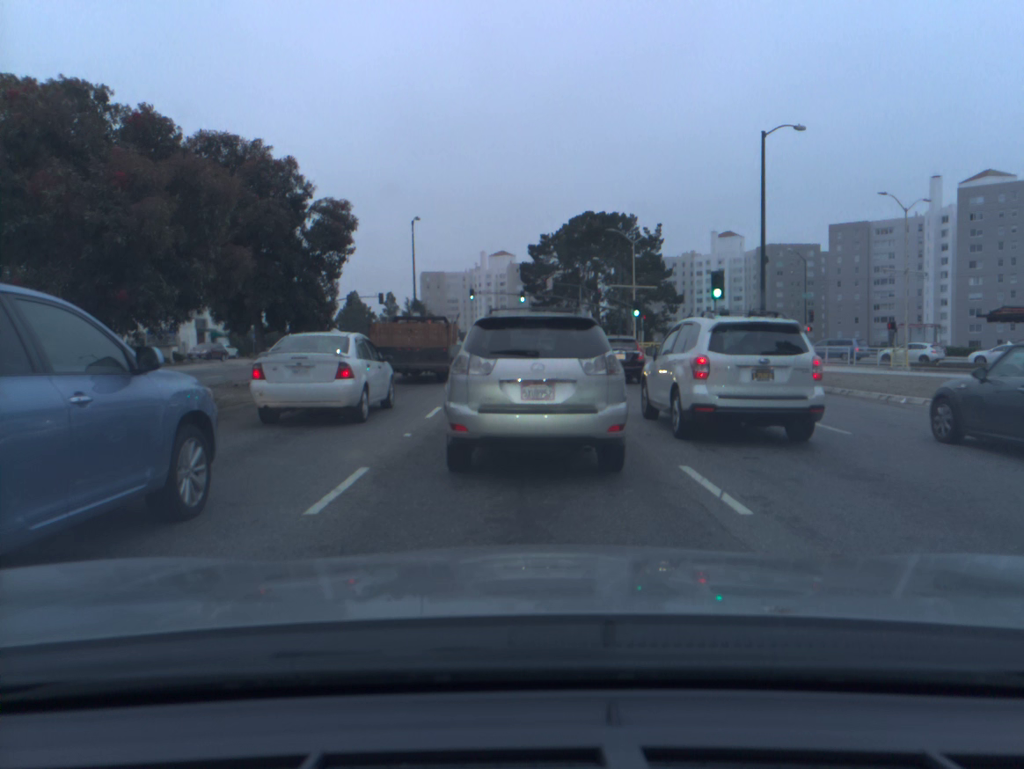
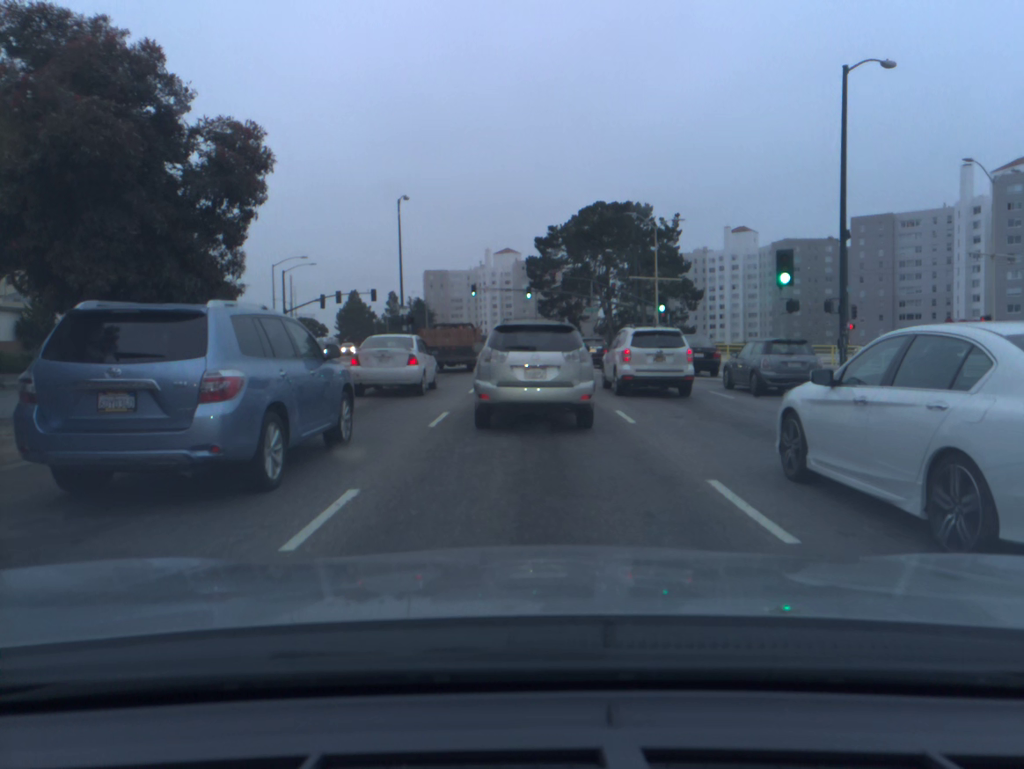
(0.0, +8.3) m; +1°
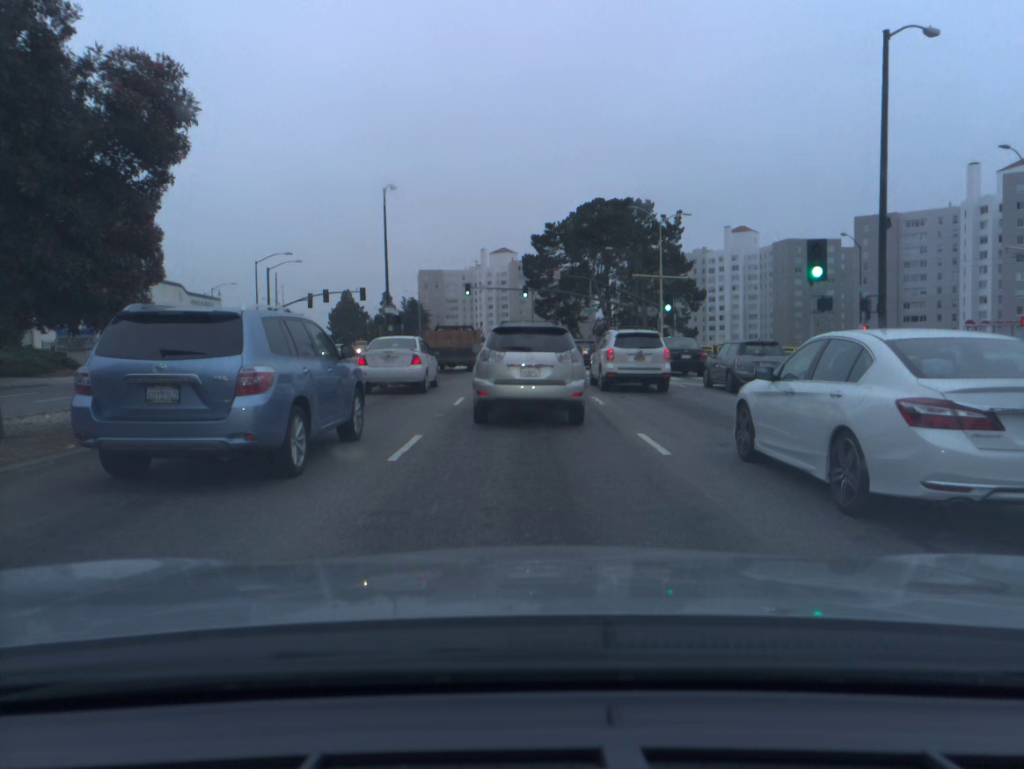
(0.0, +3.3) m; 0°
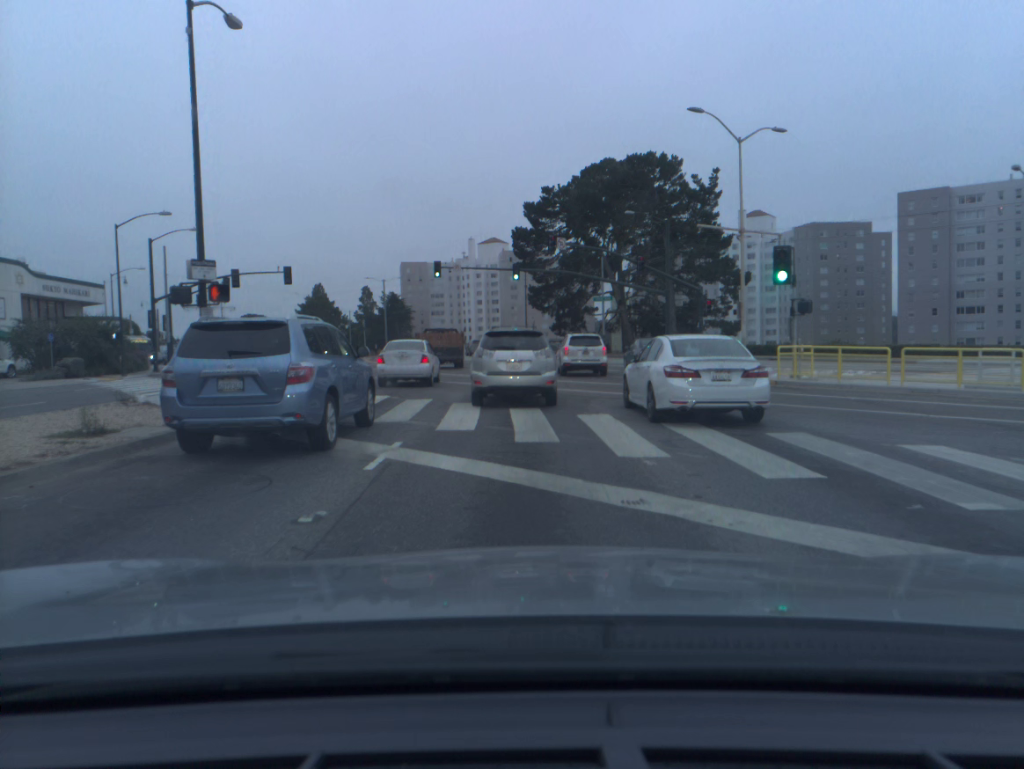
(+0.1, +23.0) m; 0°
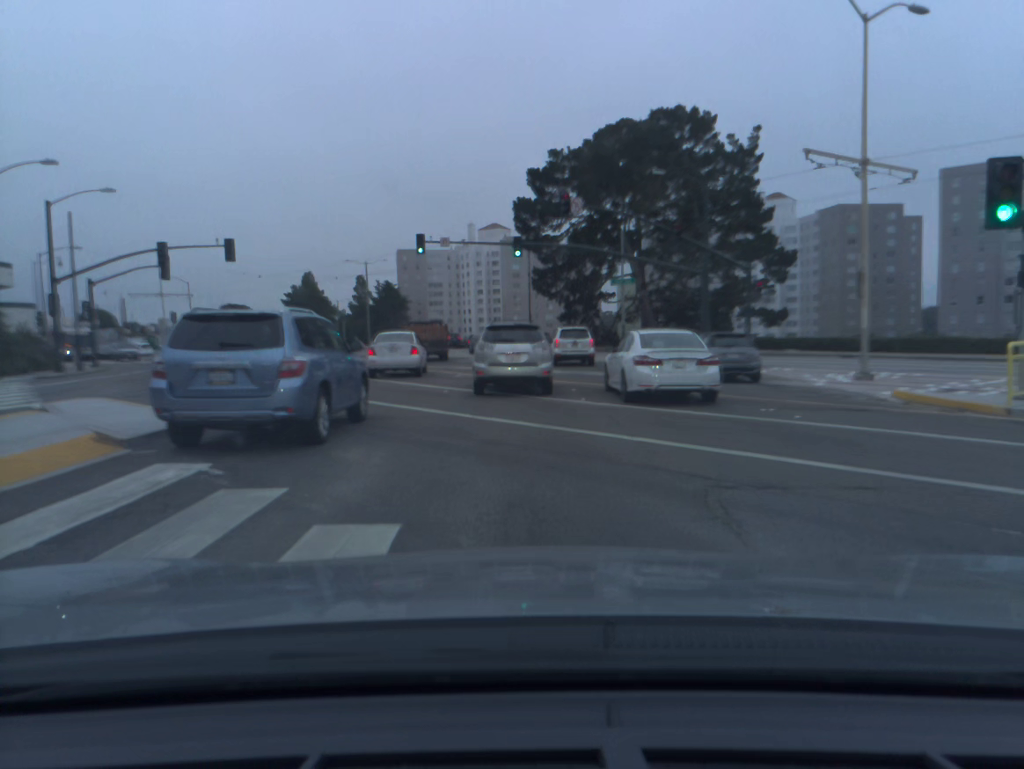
(0.0, +11.7) m; 0°
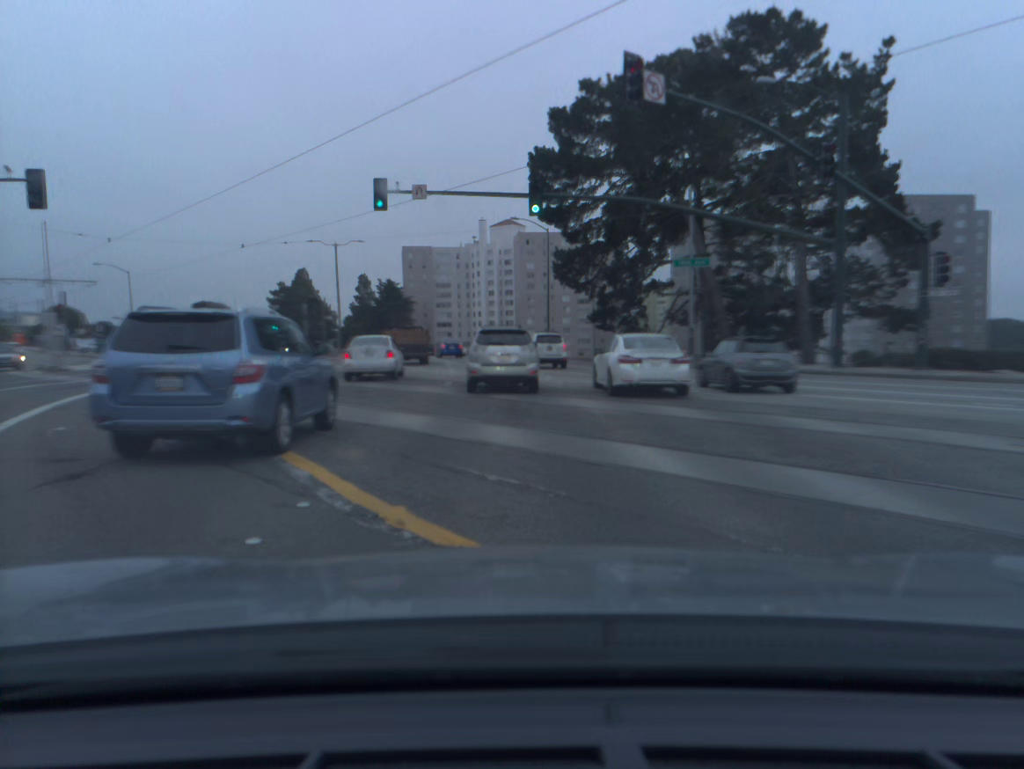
(-0.2, +19.9) m; -1°
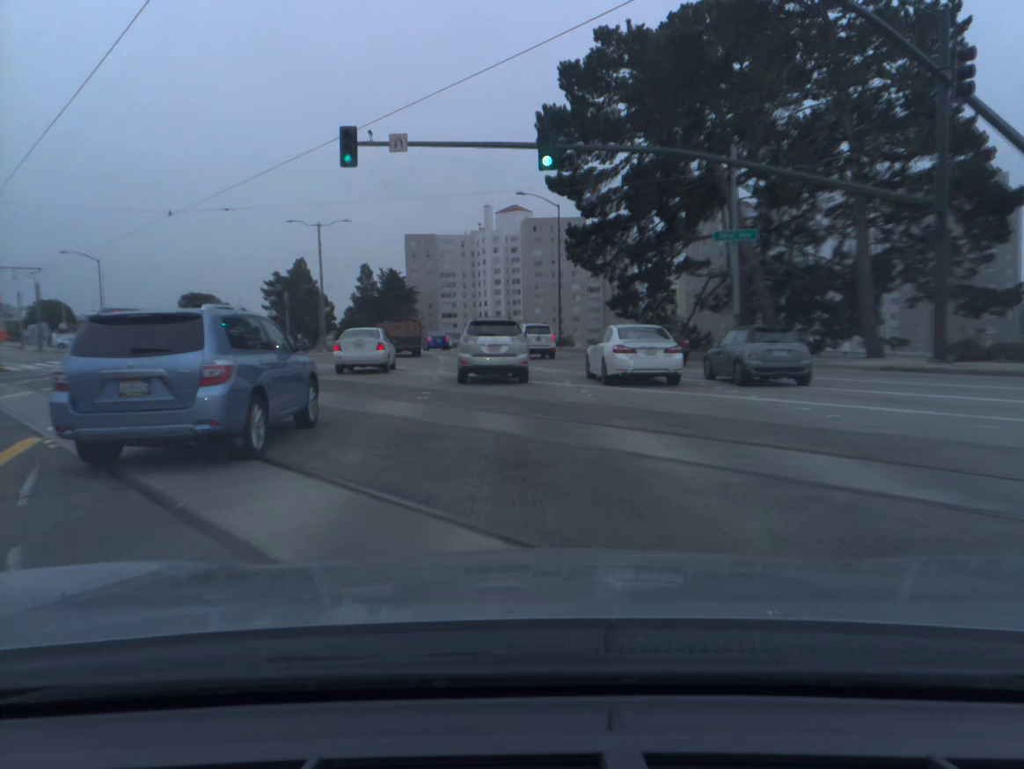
(0.0, +7.2) m; 0°
